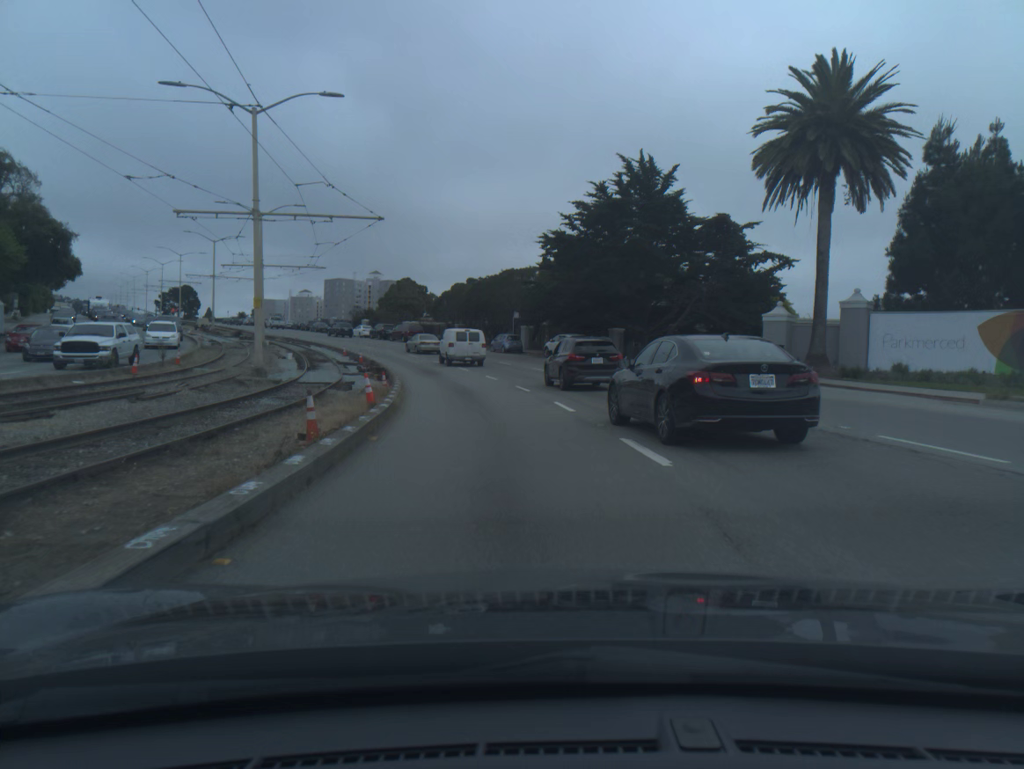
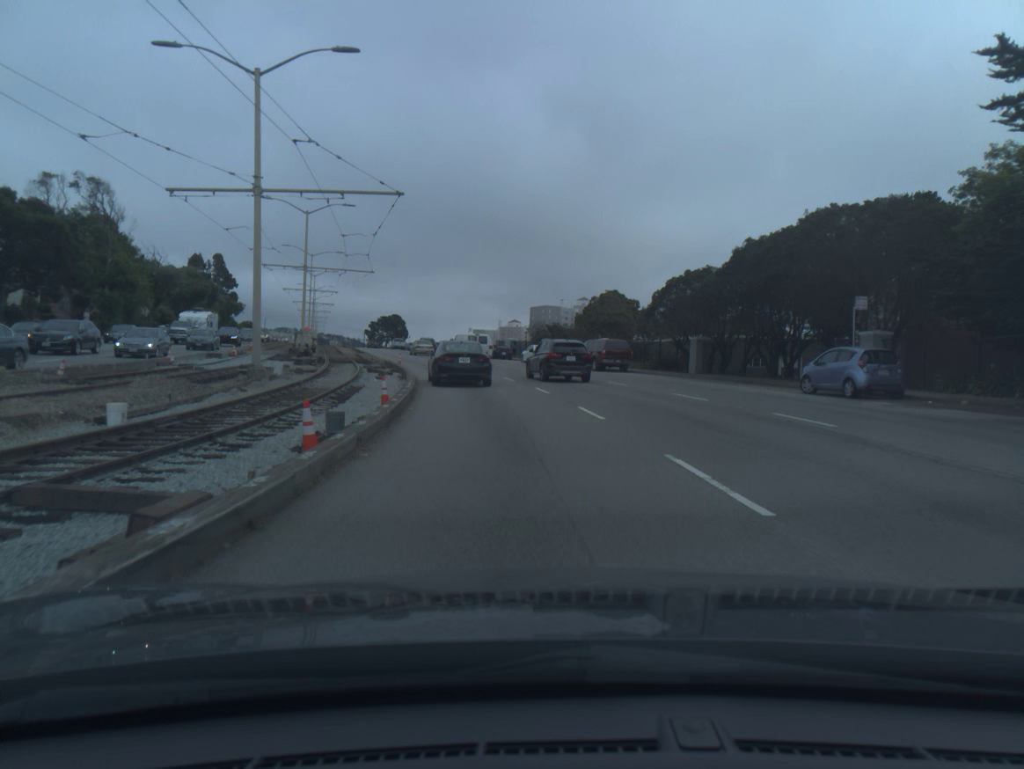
(-5.0, +37.9) m; -15°
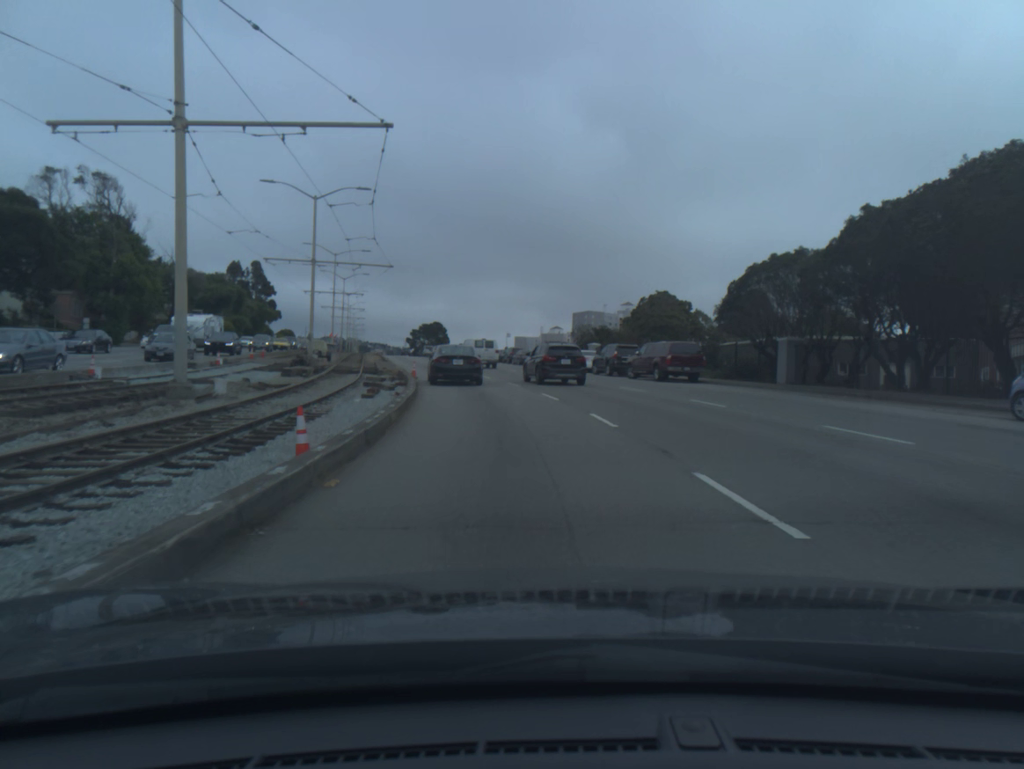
(-0.2, +8.7) m; -3°
